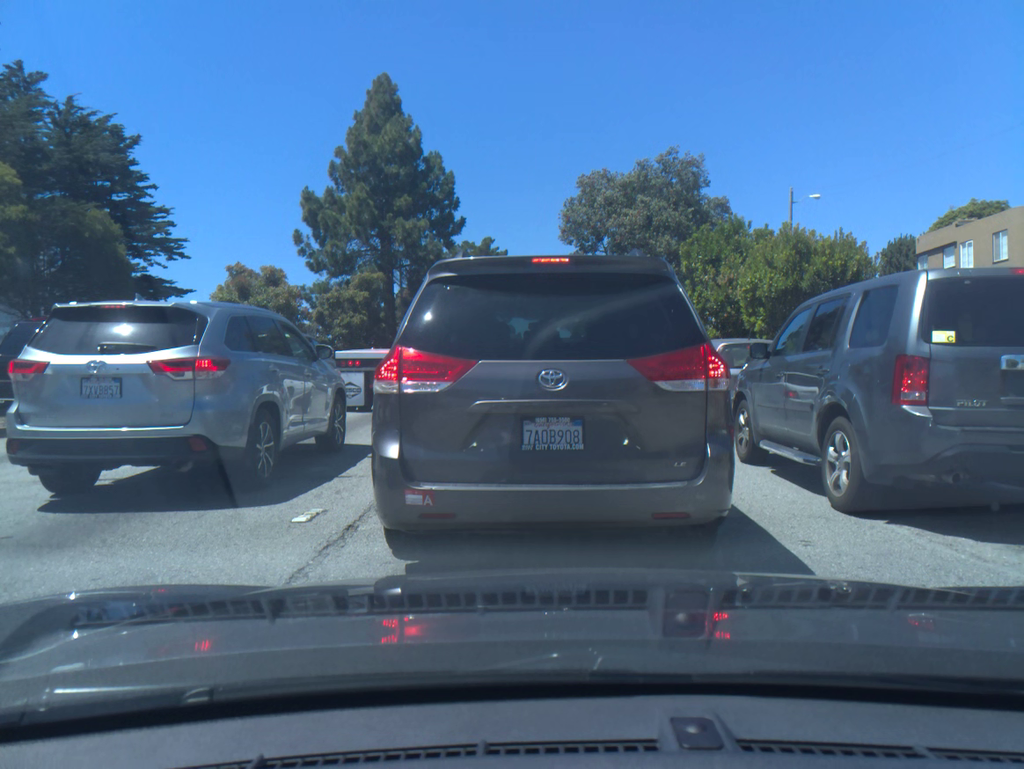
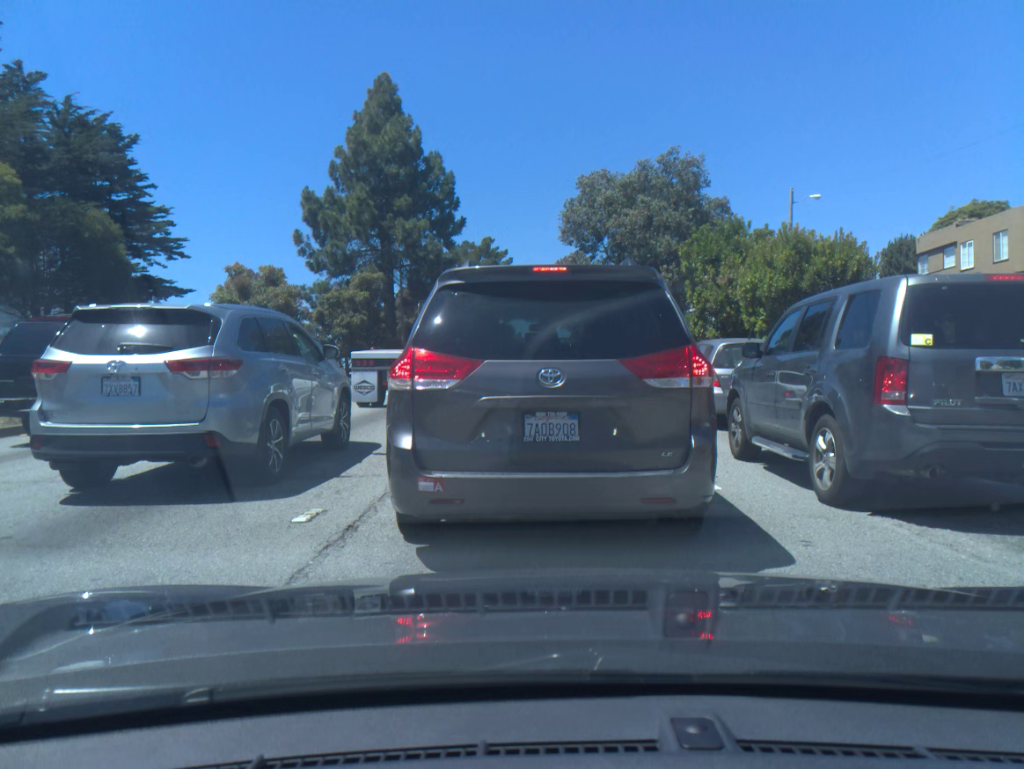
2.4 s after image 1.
(0.0, -0.1) m; 0°
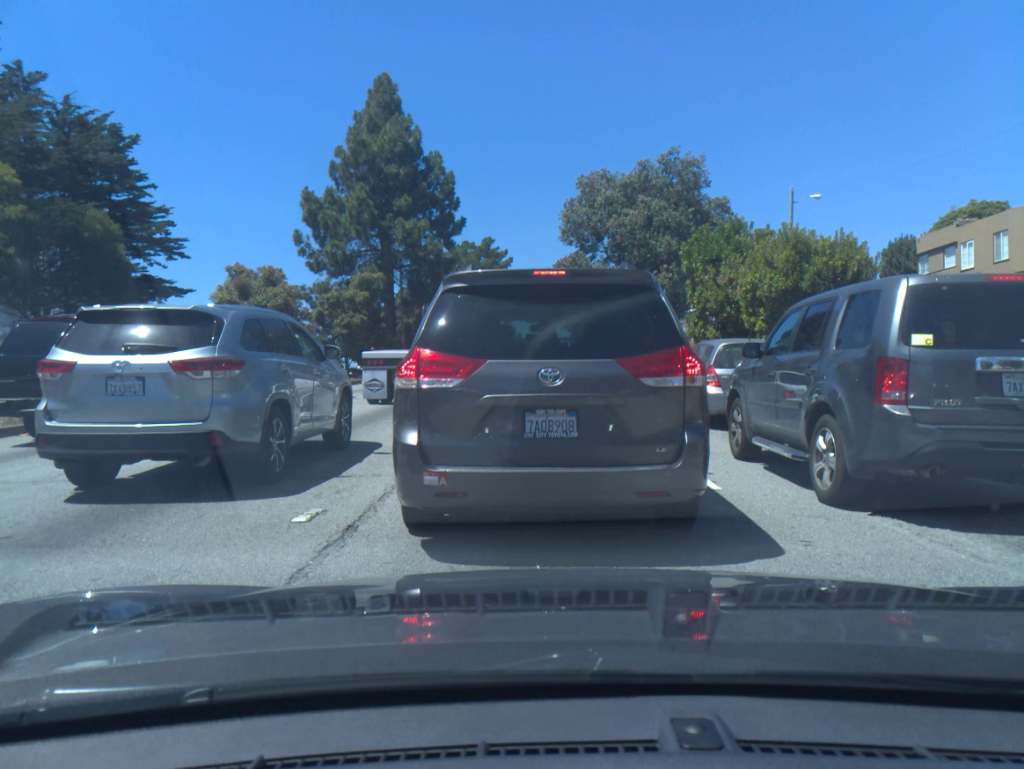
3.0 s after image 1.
(0.0, 0.0) m; 0°
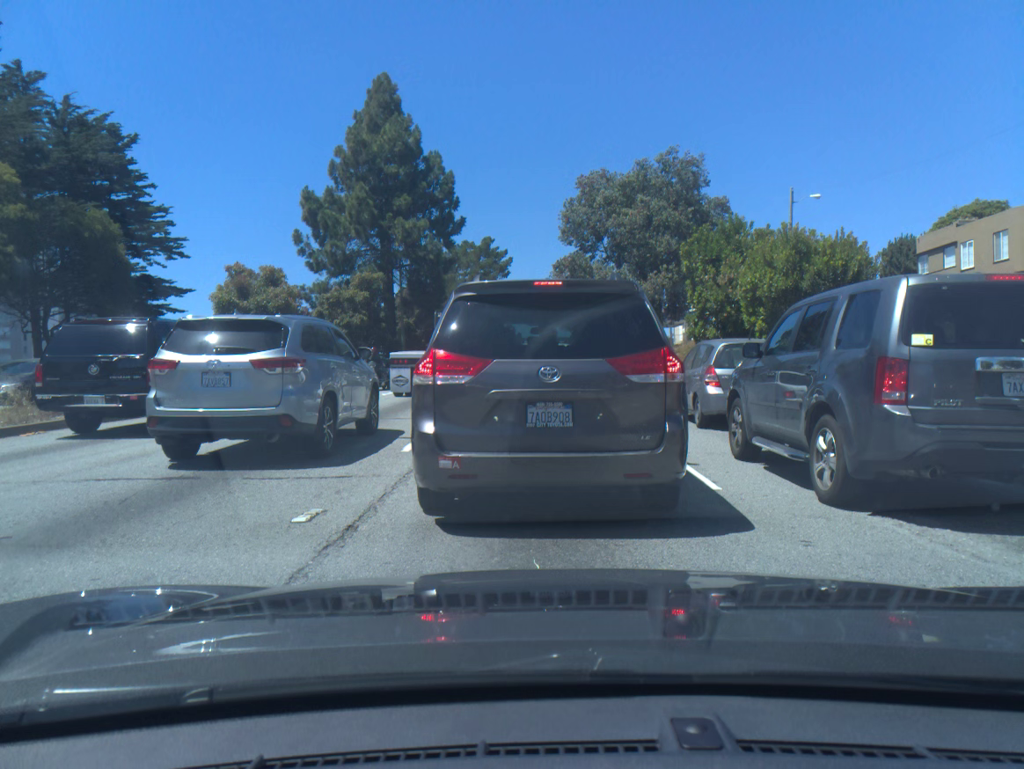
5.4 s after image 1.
(0.0, 0.0) m; 0°
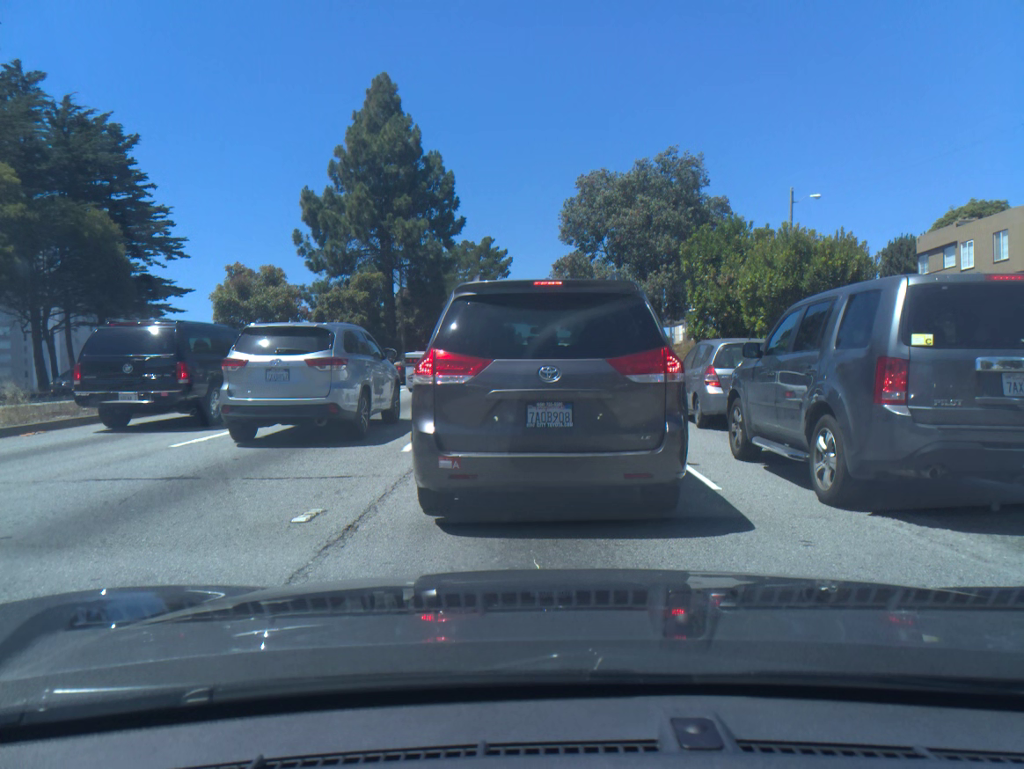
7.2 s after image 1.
(+0.1, 0.0) m; 0°
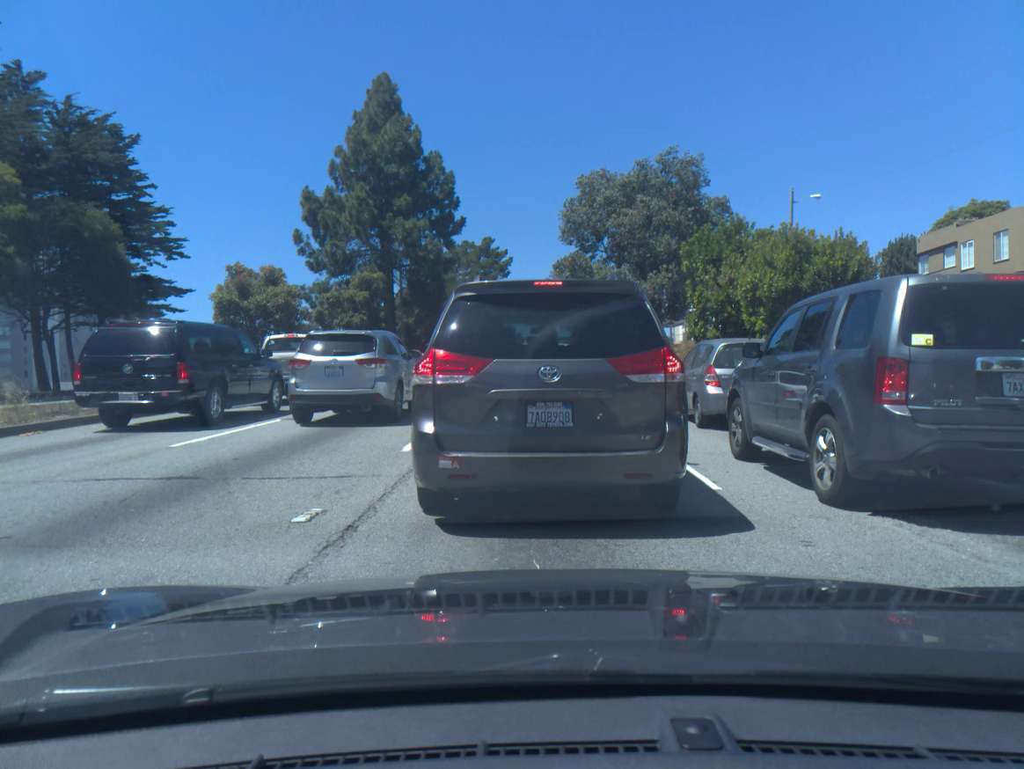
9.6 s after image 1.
(0.0, 0.0) m; 0°
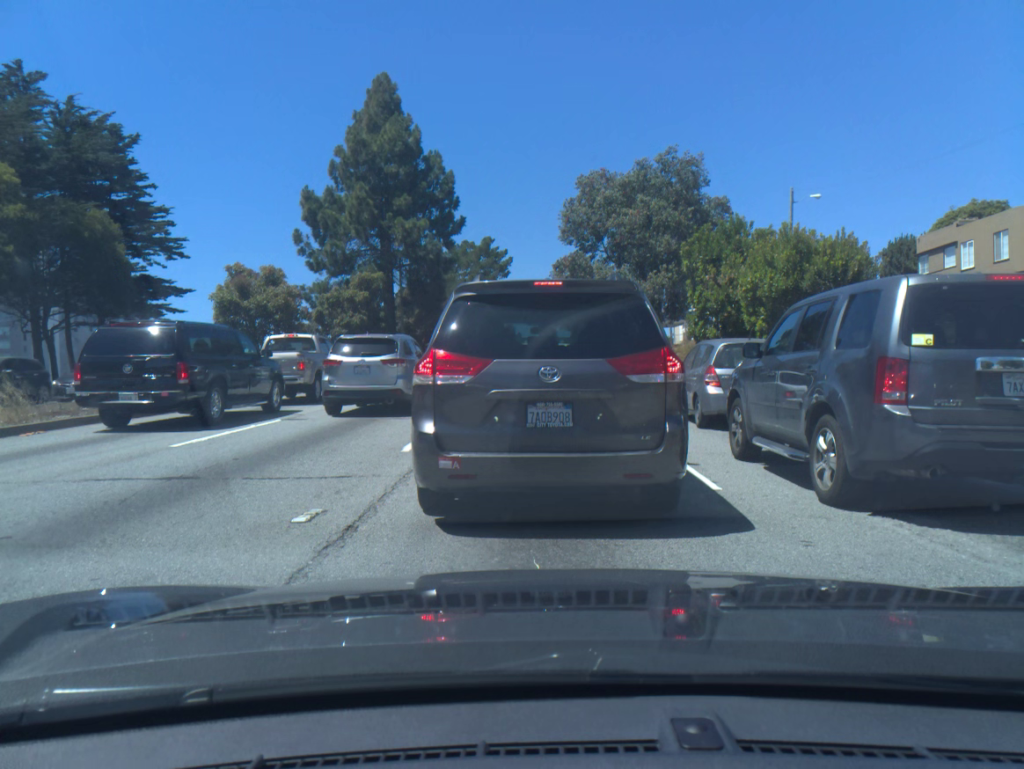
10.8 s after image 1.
(0.0, 0.0) m; 0°
